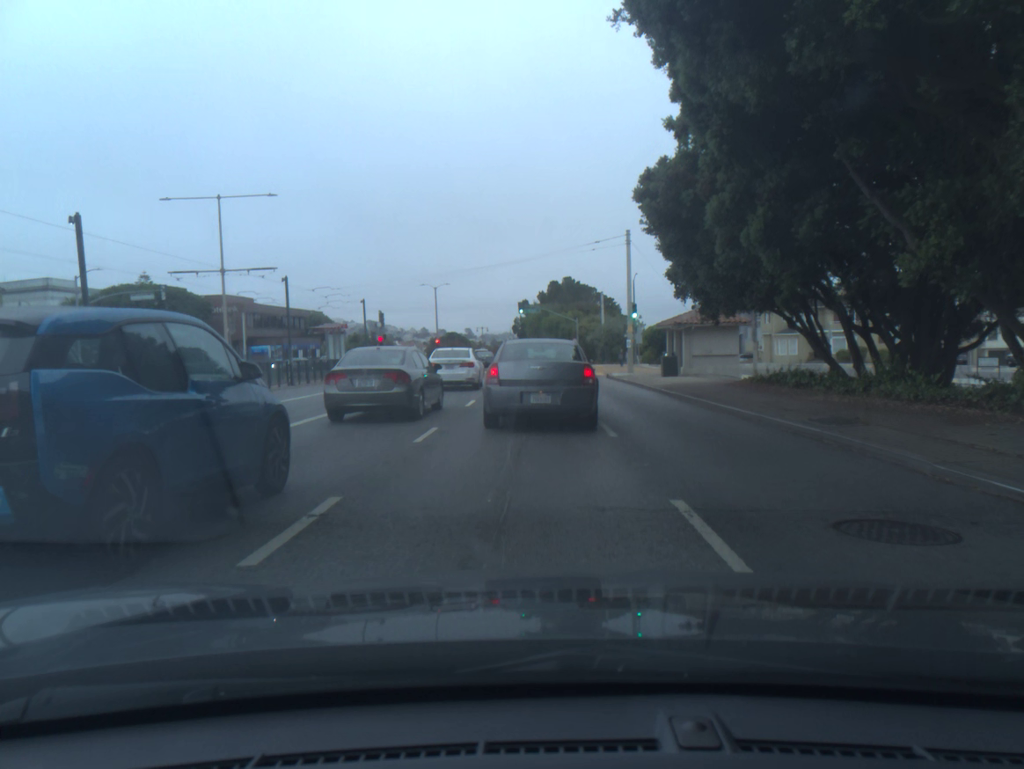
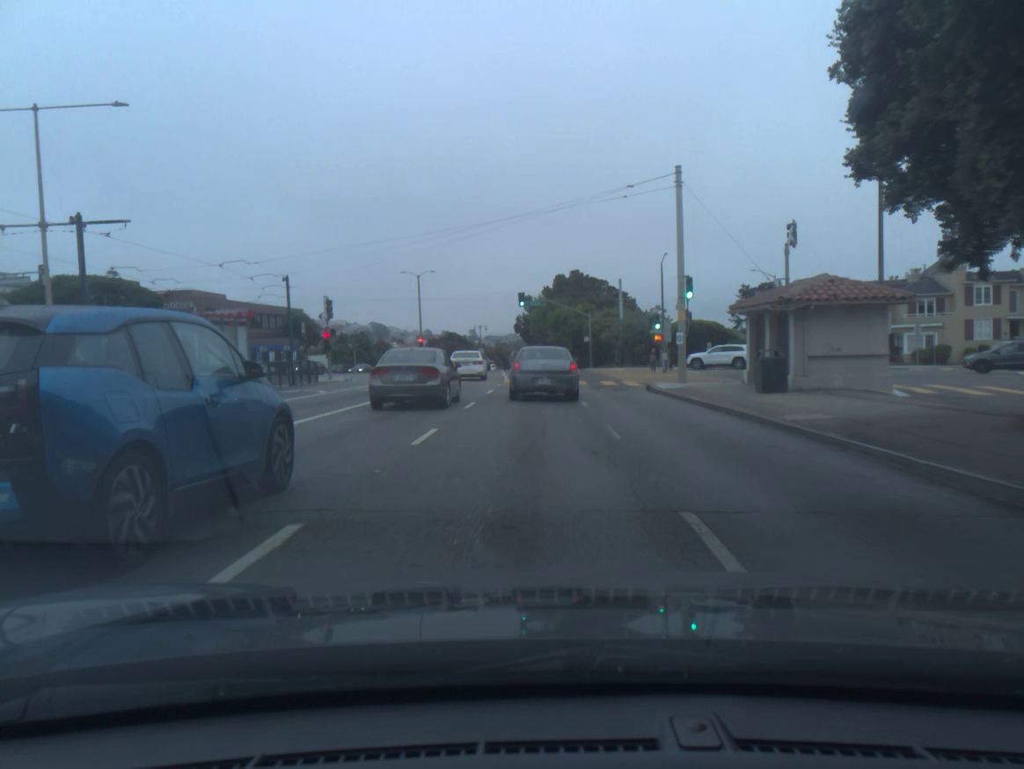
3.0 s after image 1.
(+0.2, +15.0) m; +1°
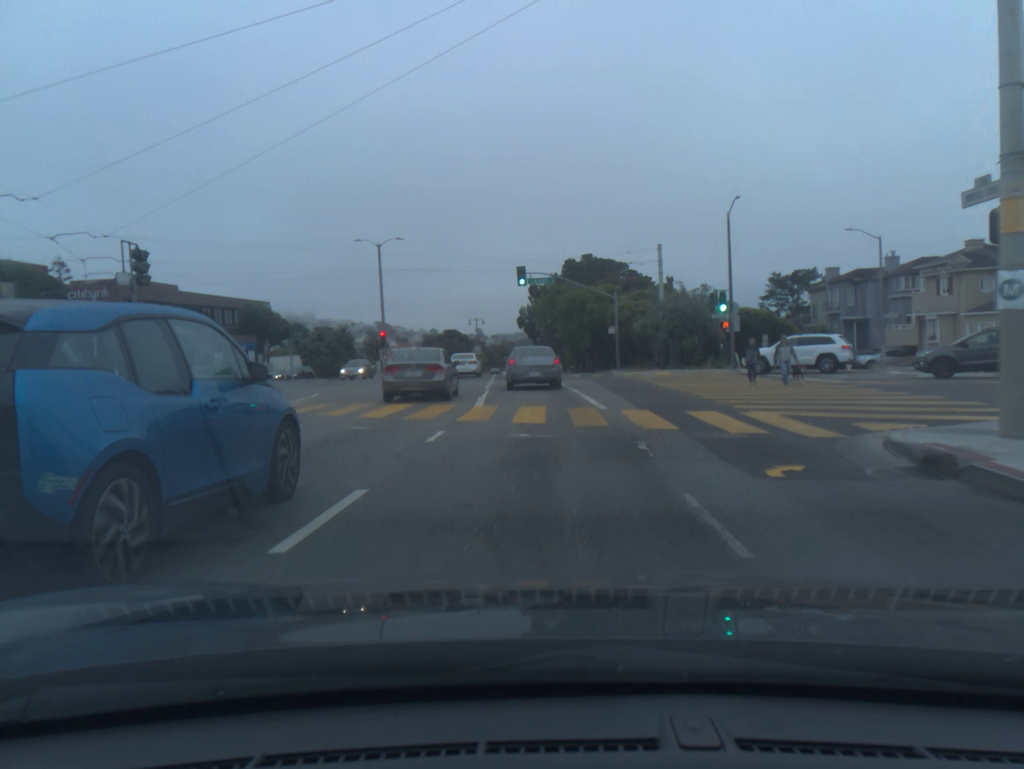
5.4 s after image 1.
(-0.1, +20.5) m; 0°
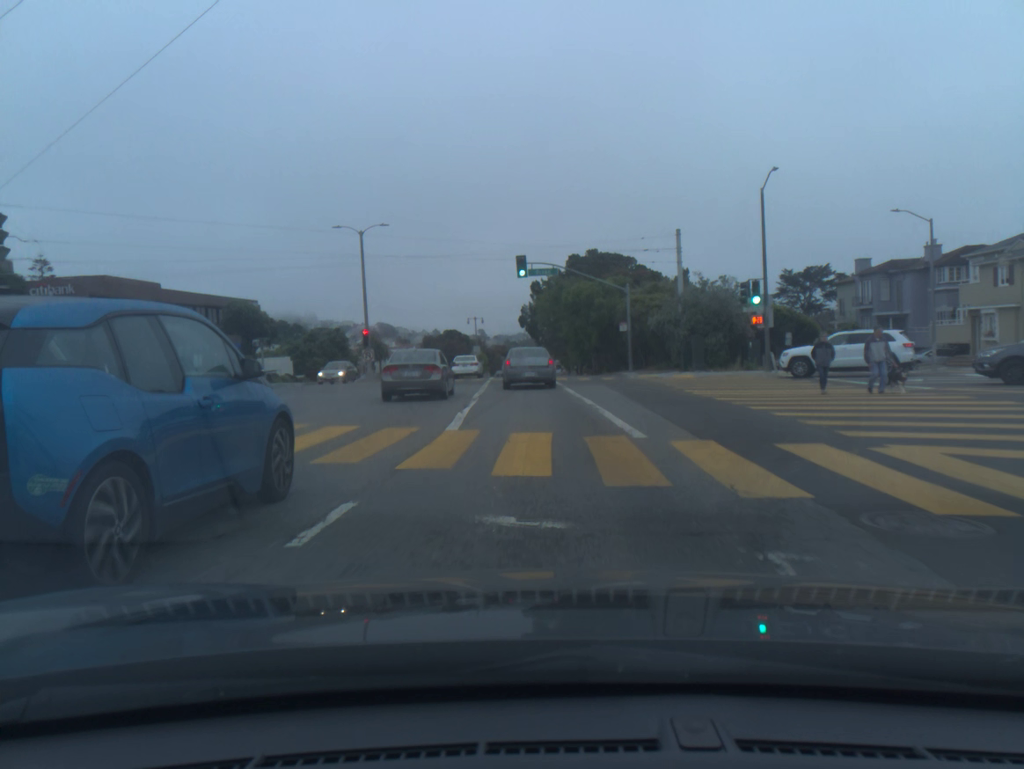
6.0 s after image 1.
(0.0, +5.9) m; 0°
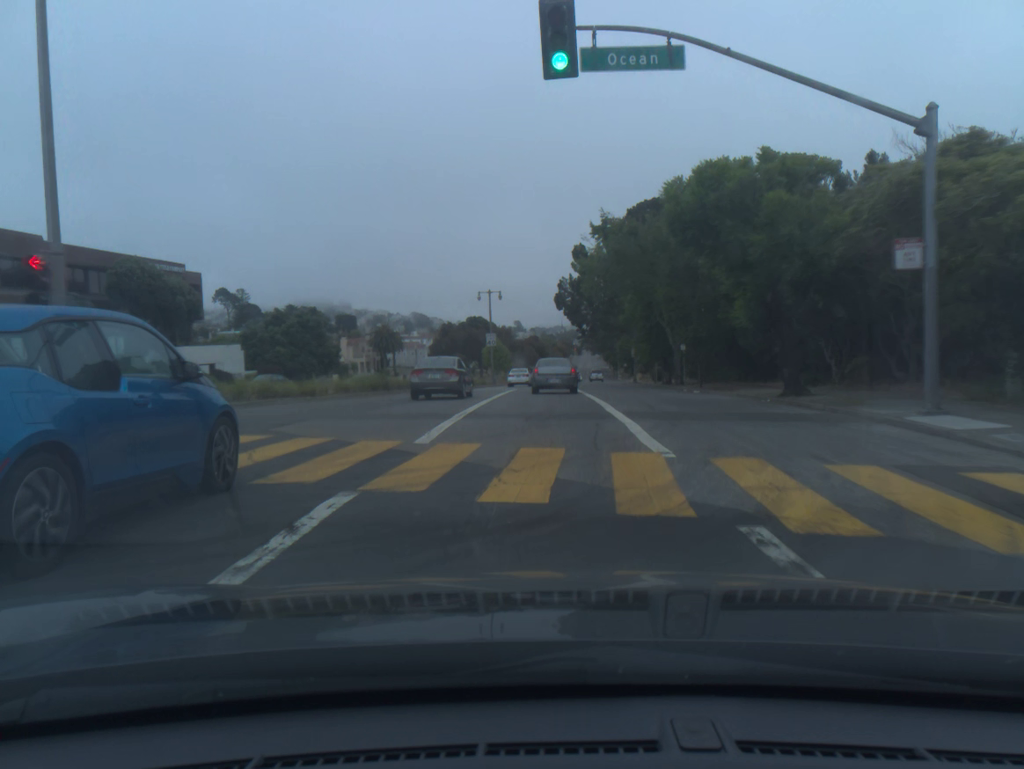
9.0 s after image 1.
(-0.7, +33.5) m; -2°
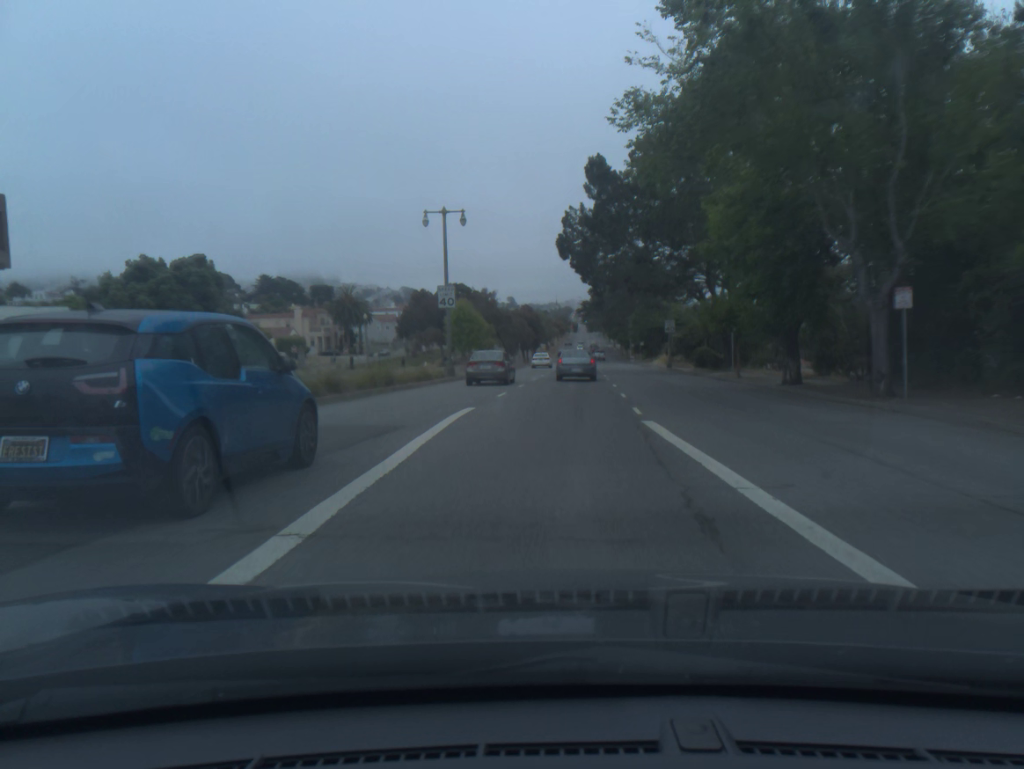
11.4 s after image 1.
(-0.2, +30.6) m; 0°
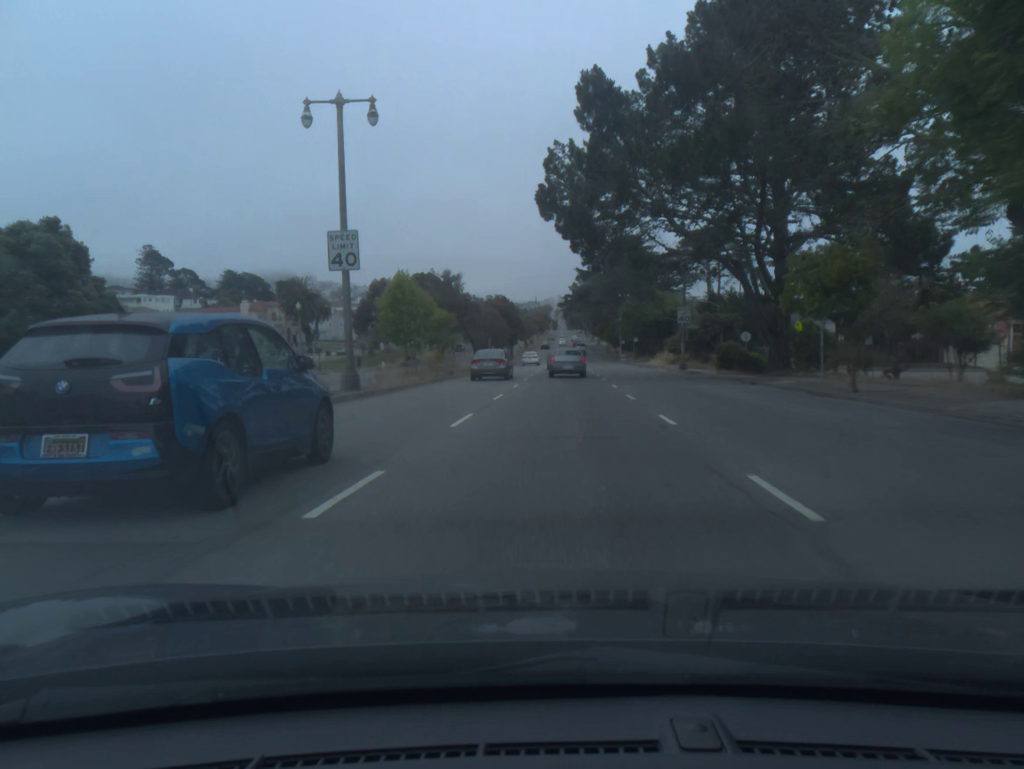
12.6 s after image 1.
(+0.2, +16.9) m; +1°
